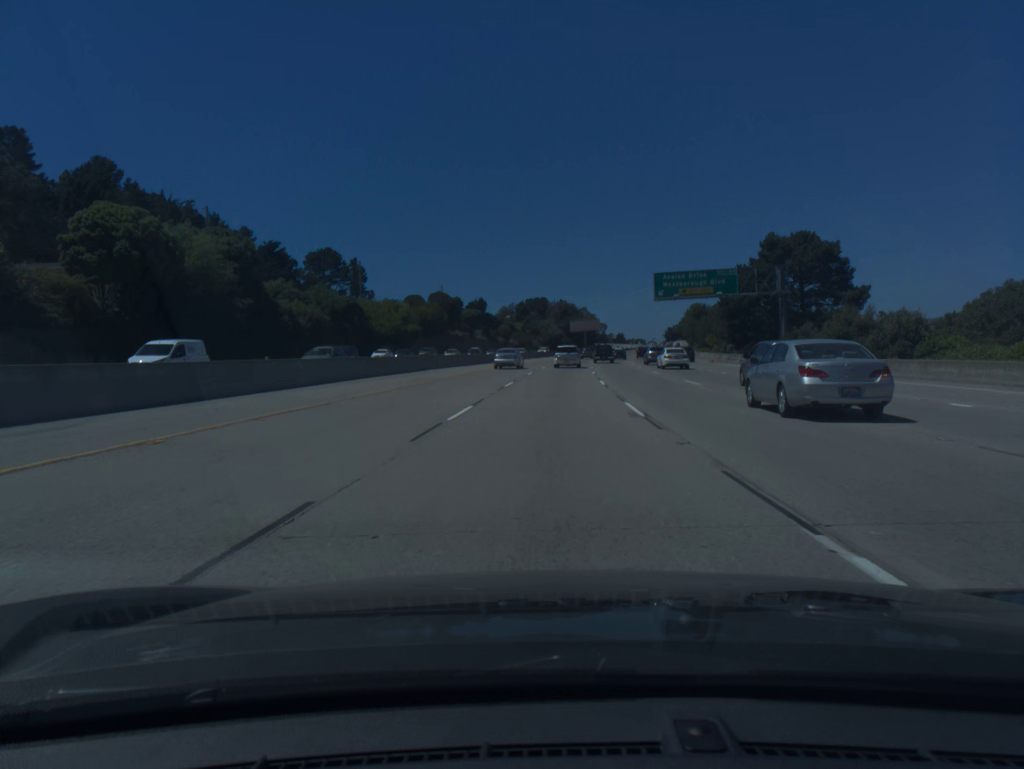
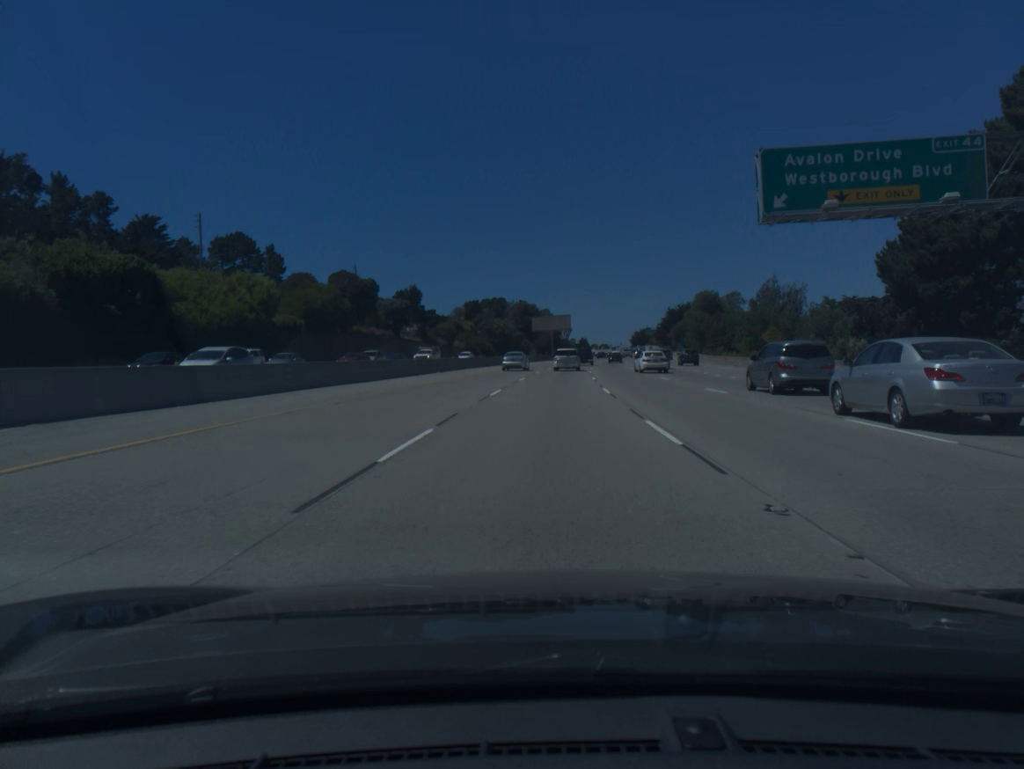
(+1.1, +48.9) m; +3°
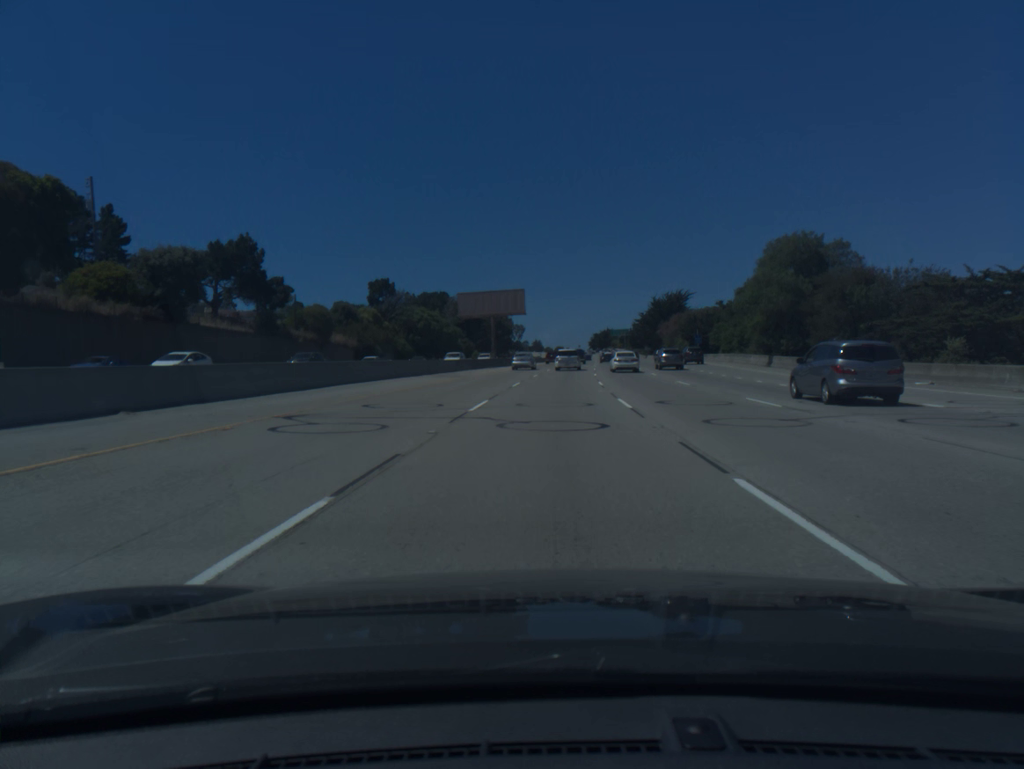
(+1.9, +64.9) m; +3°
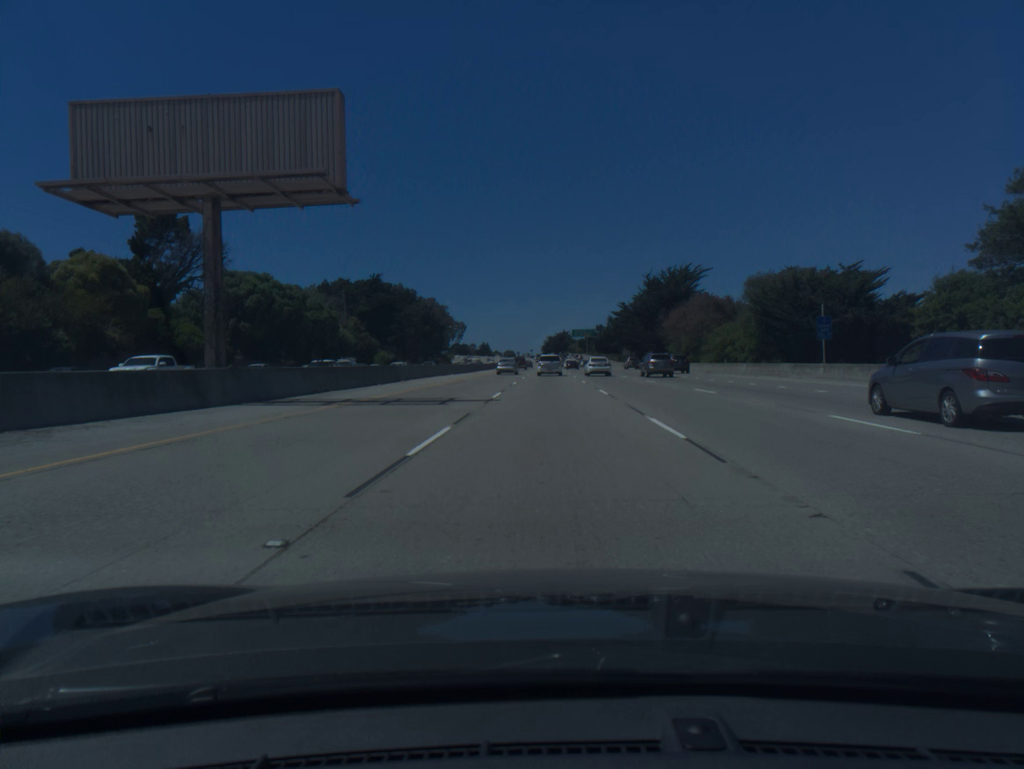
(+2.1, +65.6) m; +4°
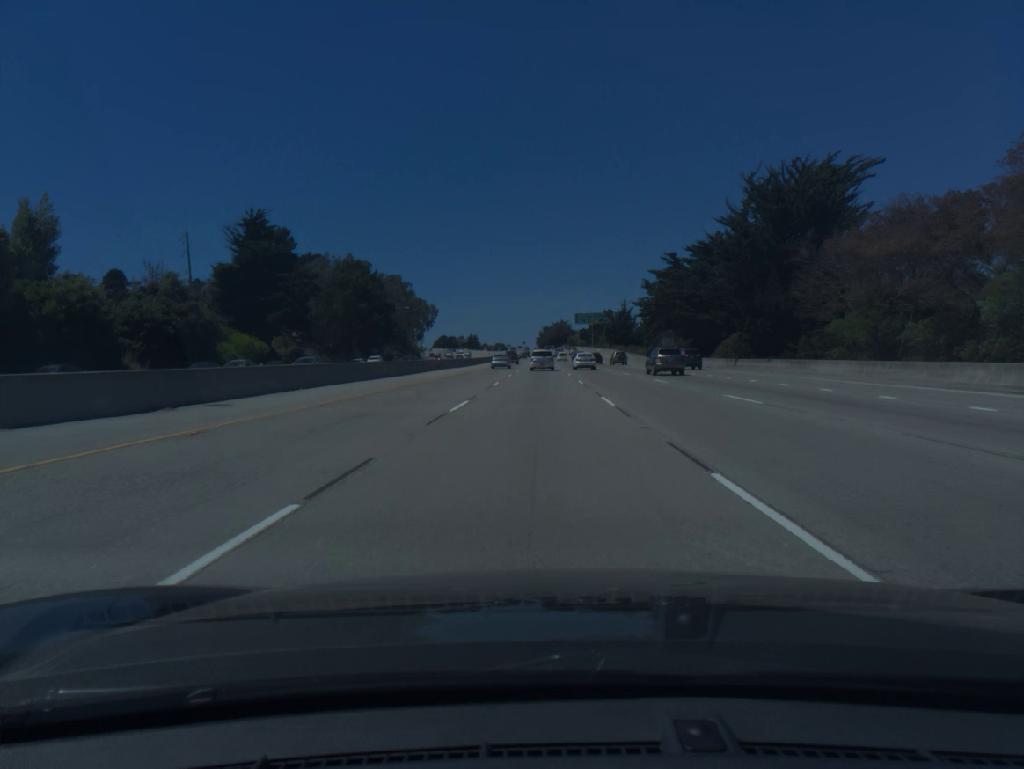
(+0.6, +65.7) m; +1°
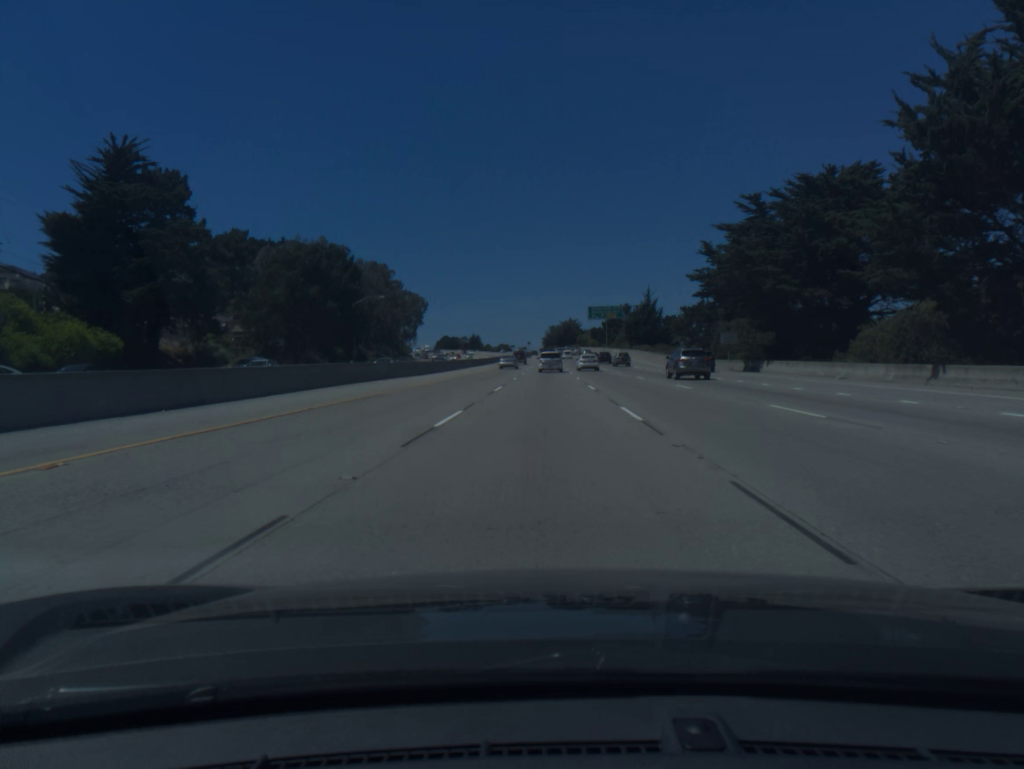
(-0.2, +32.9) m; -1°
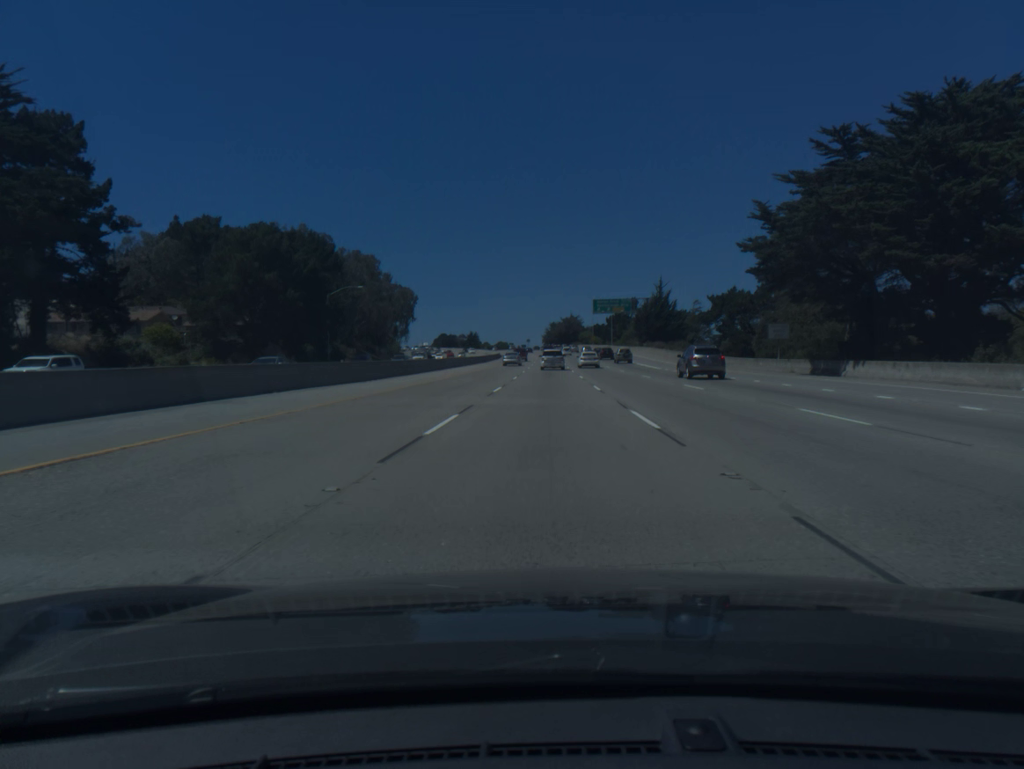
(0.0, +16.4) m; 0°
